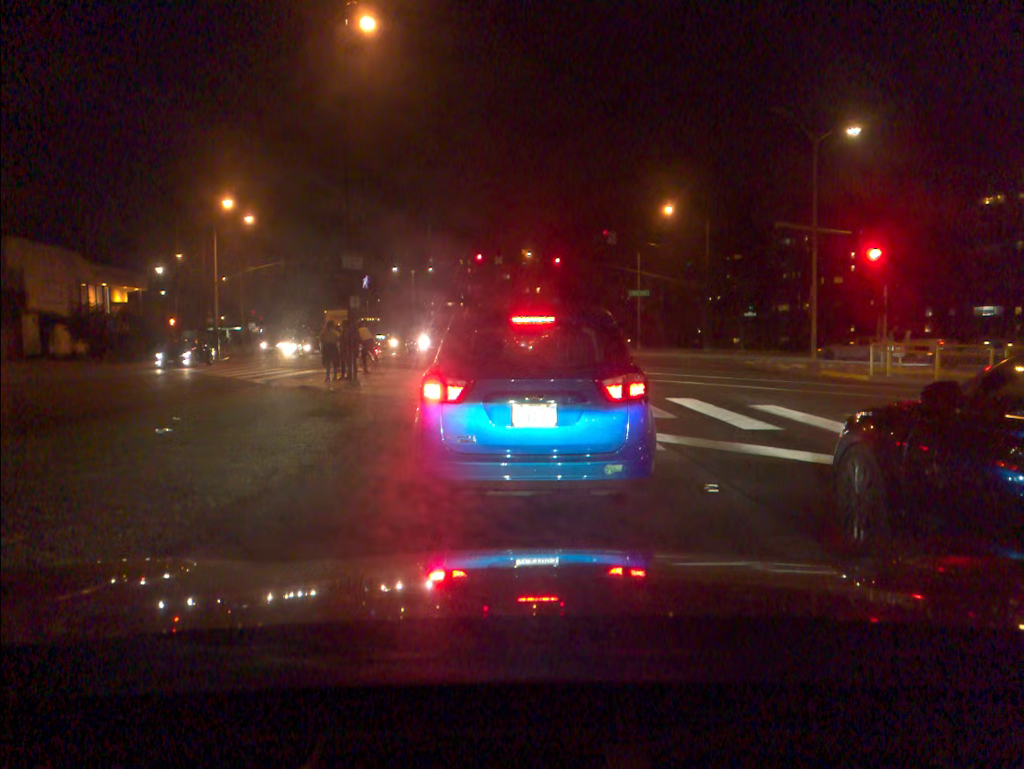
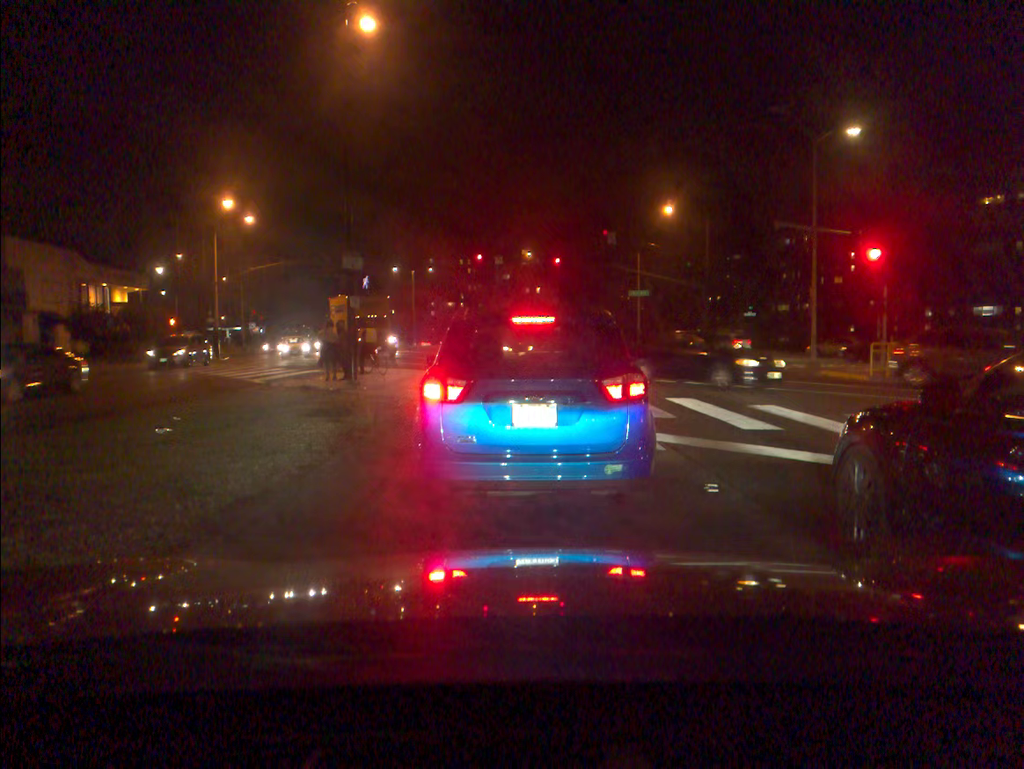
(0.0, 0.0) m; 0°
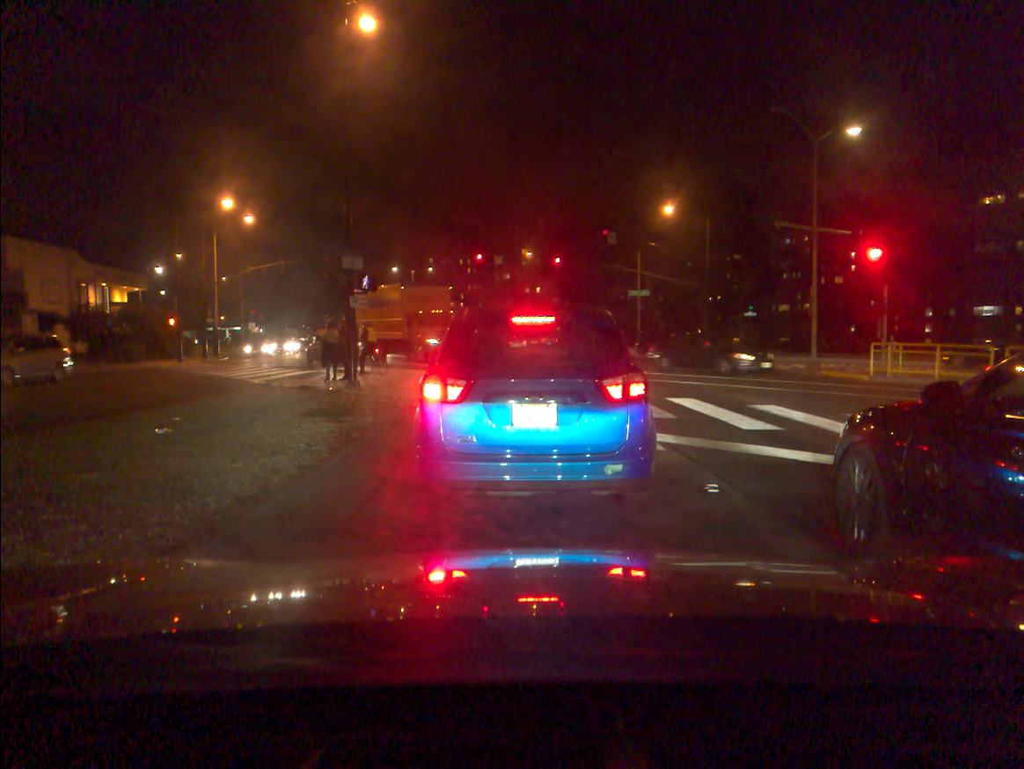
(0.0, 0.0) m; 0°
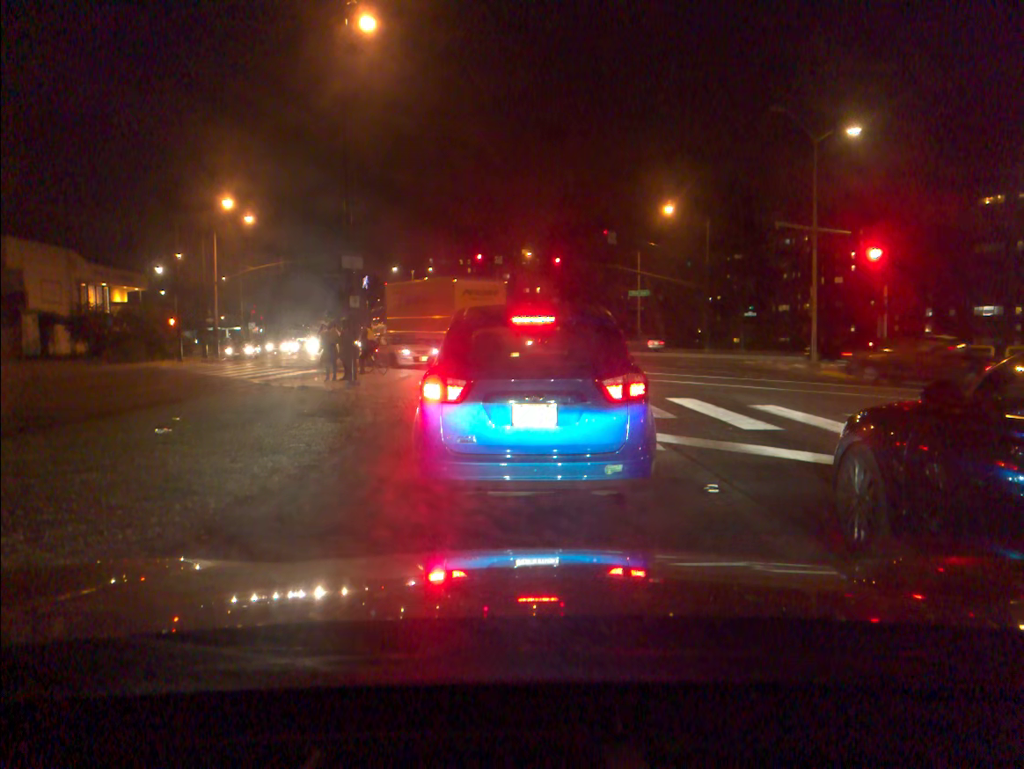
(0.0, 0.0) m; 0°
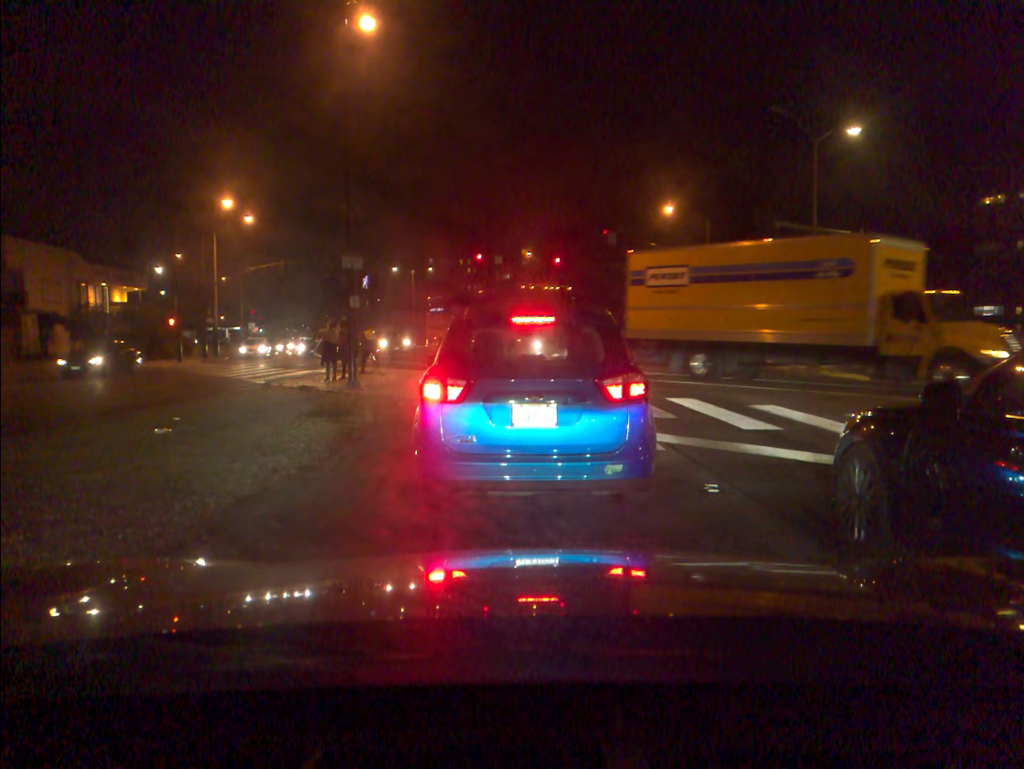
(0.0, 0.0) m; 0°
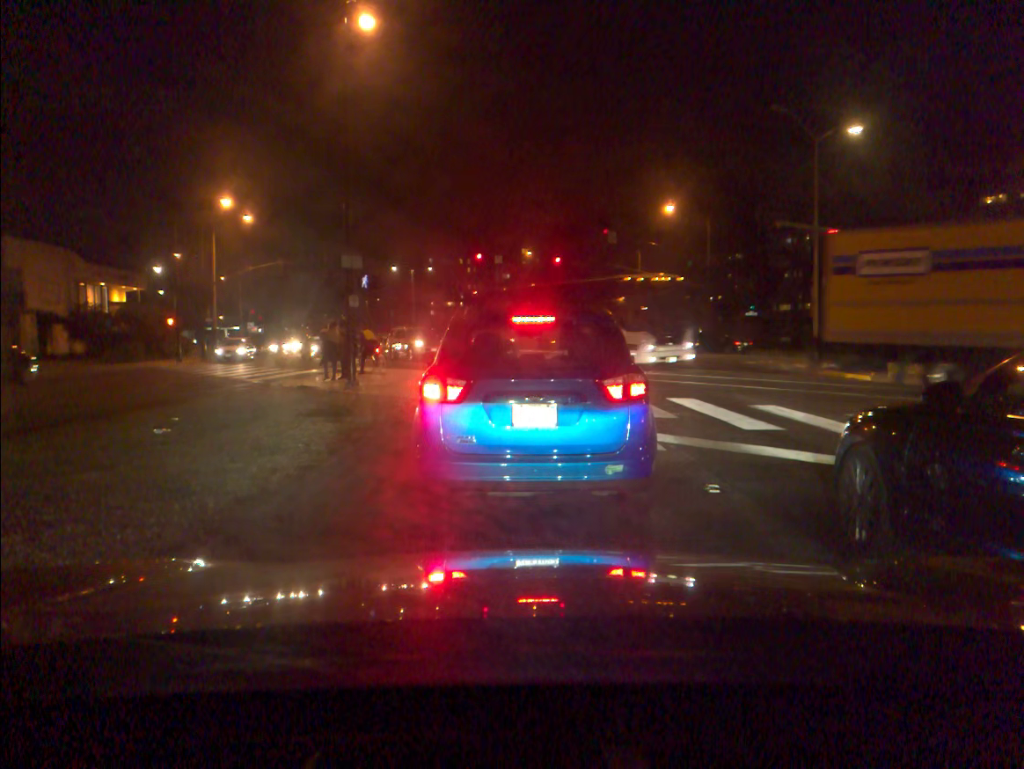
(0.0, 0.0) m; 0°
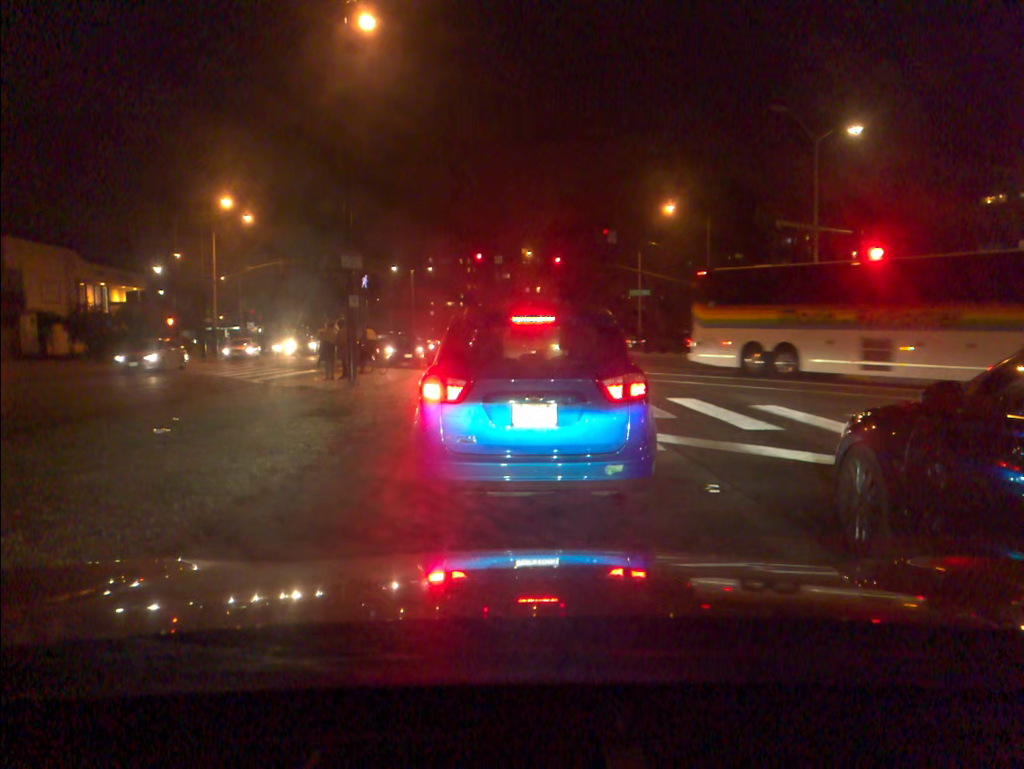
(0.0, 0.0) m; 0°
